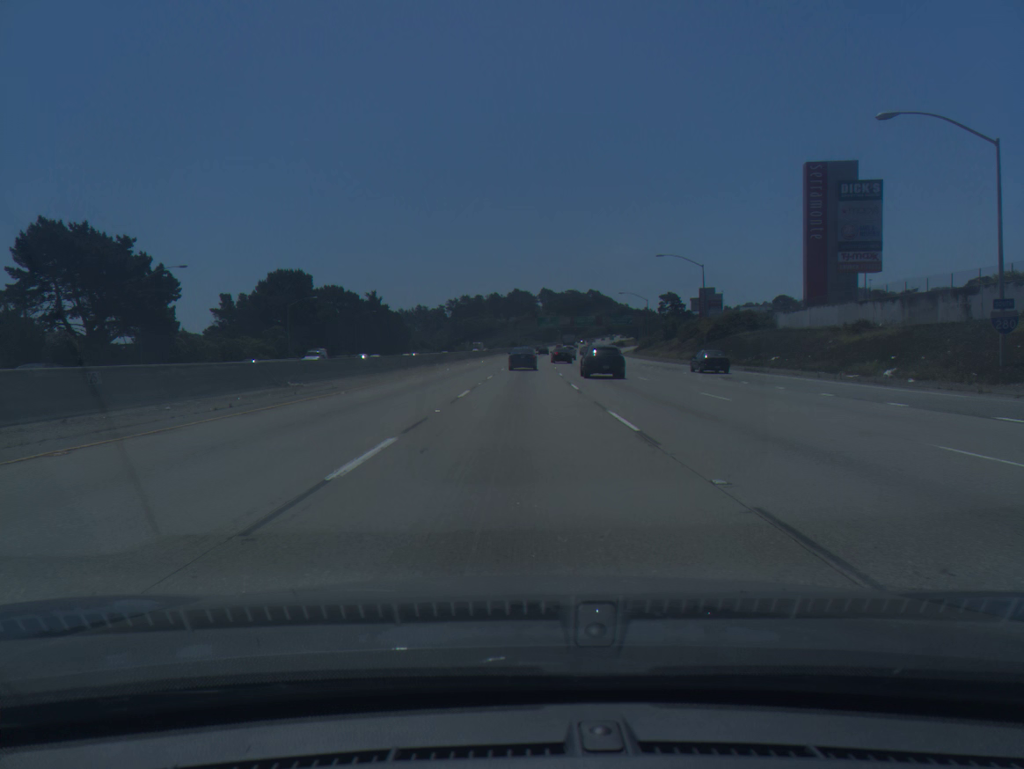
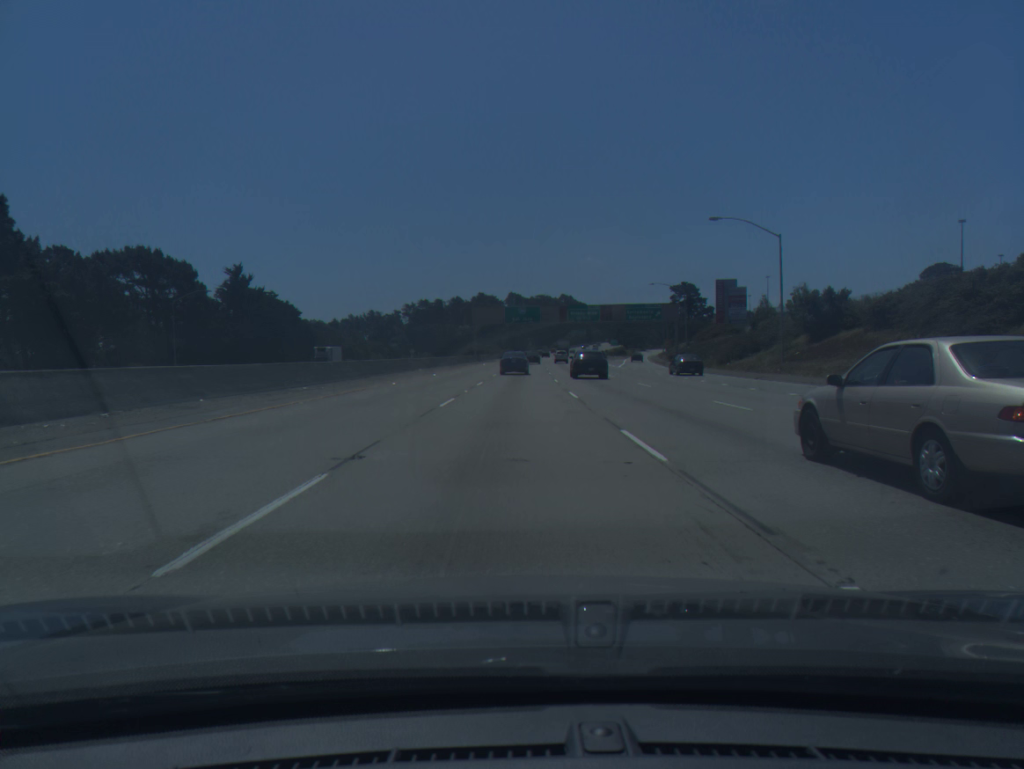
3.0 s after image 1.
(+1.7, +76.5) m; +2°
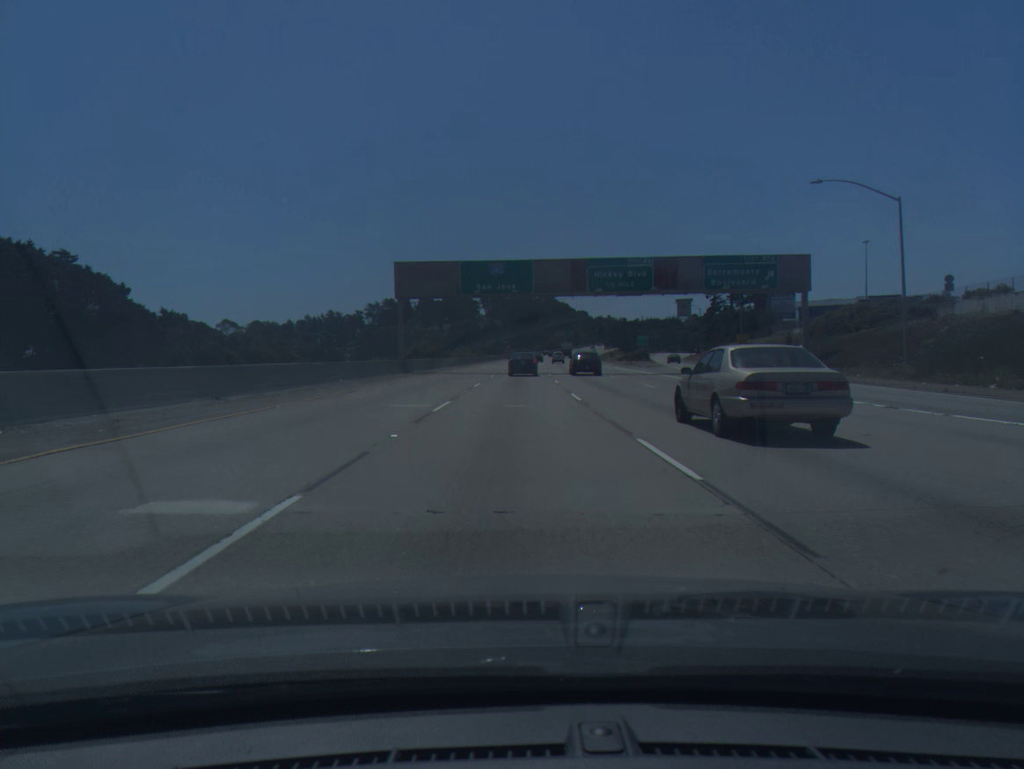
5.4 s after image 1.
(+0.5, +59.9) m; +2°
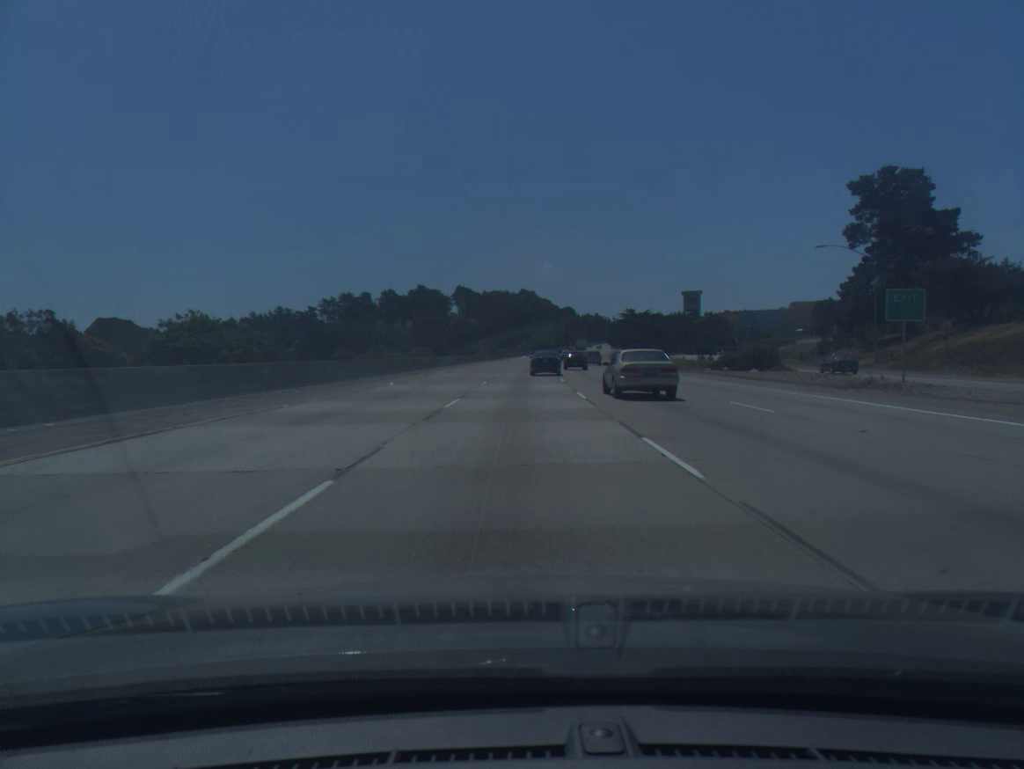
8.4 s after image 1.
(+0.7, +73.0) m; +2°
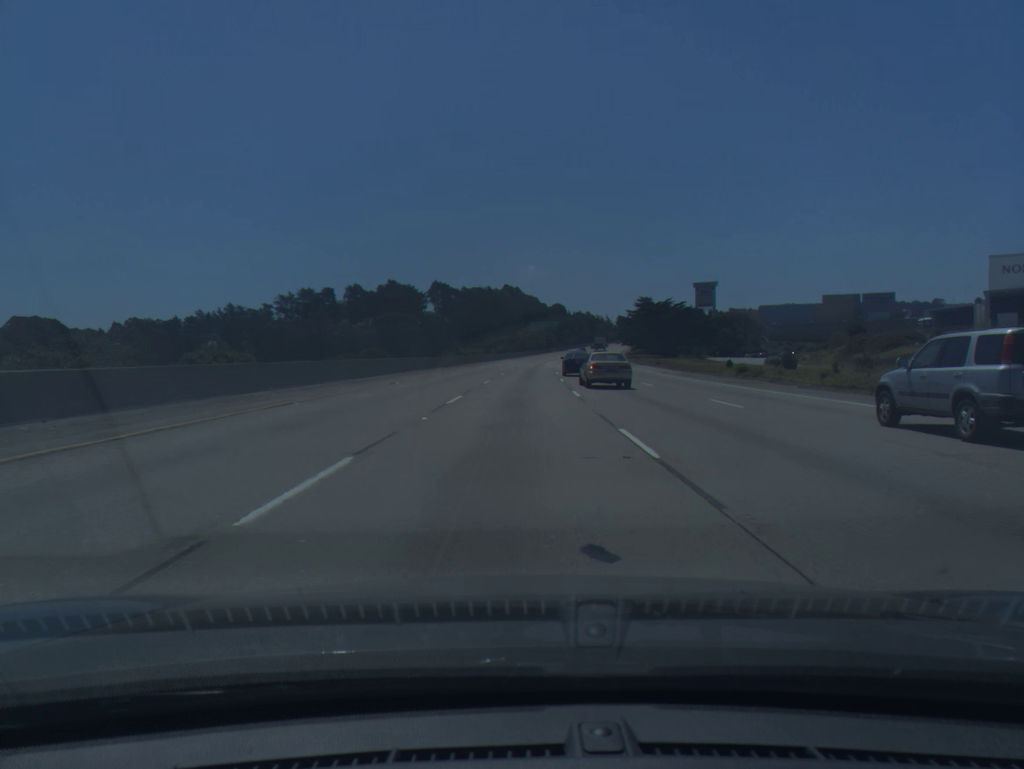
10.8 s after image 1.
(+0.9, +56.9) m; +1°
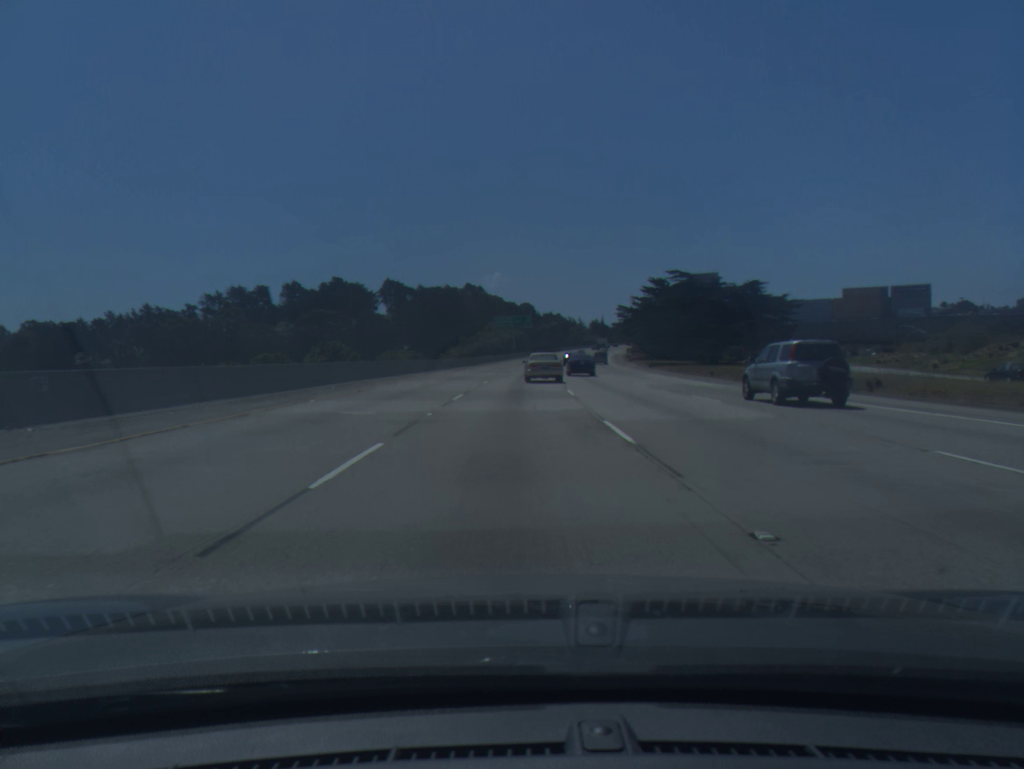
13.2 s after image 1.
(+1.0, +56.6) m; +3°
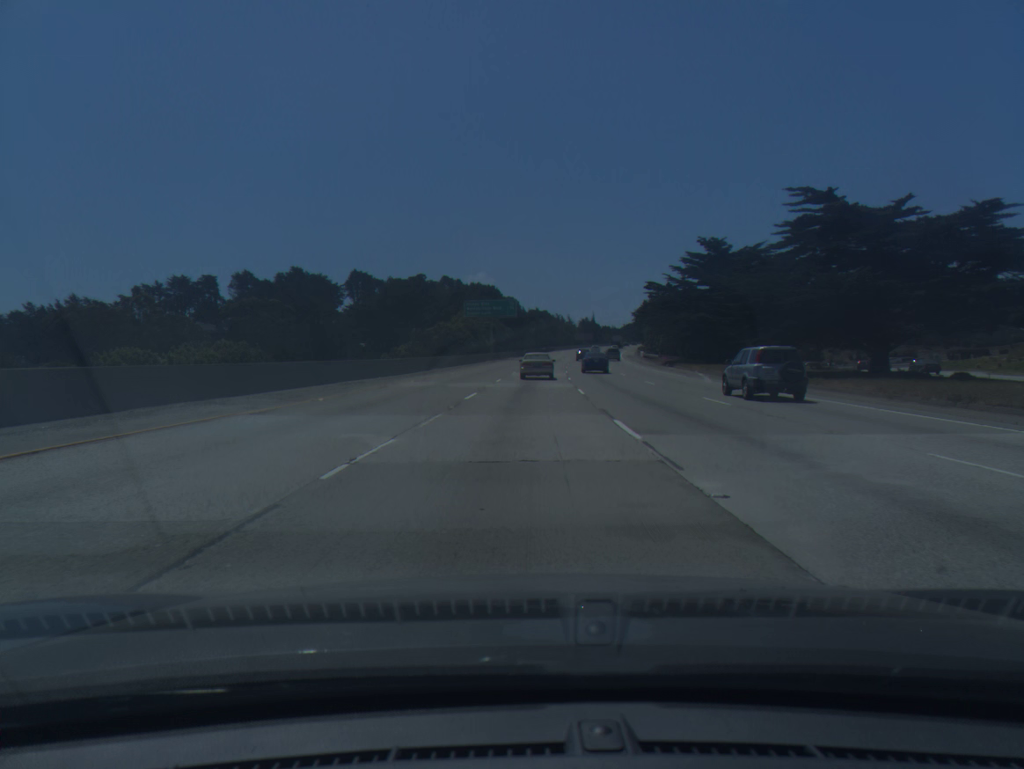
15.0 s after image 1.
(+0.5, +43.6) m; +1°
